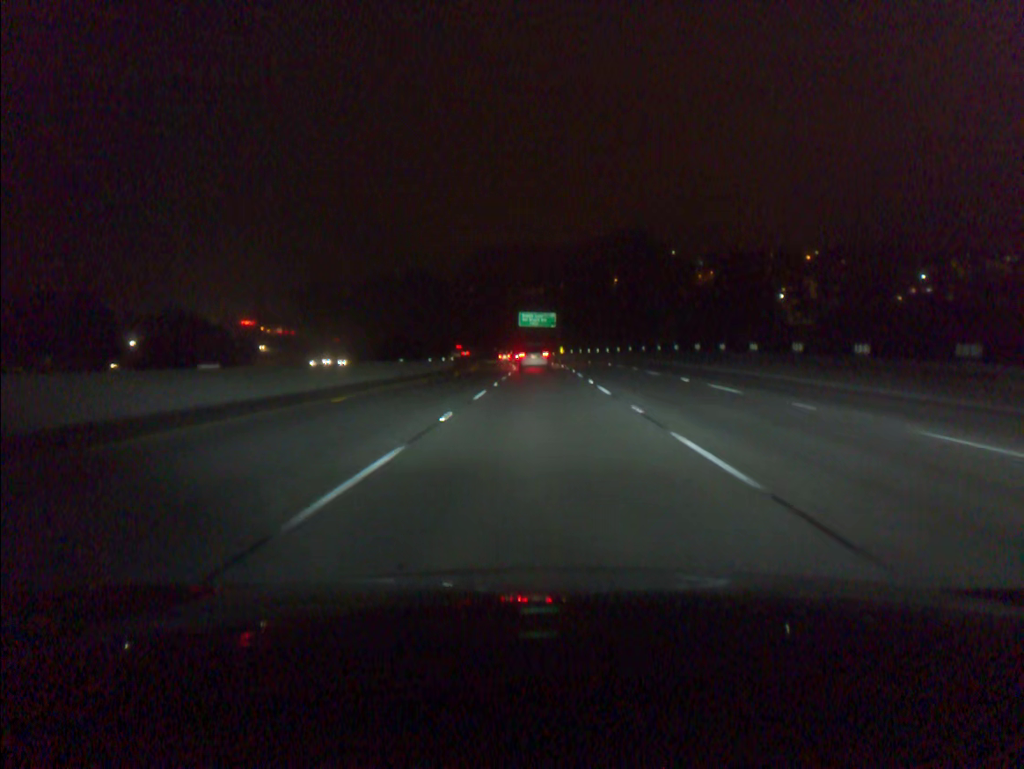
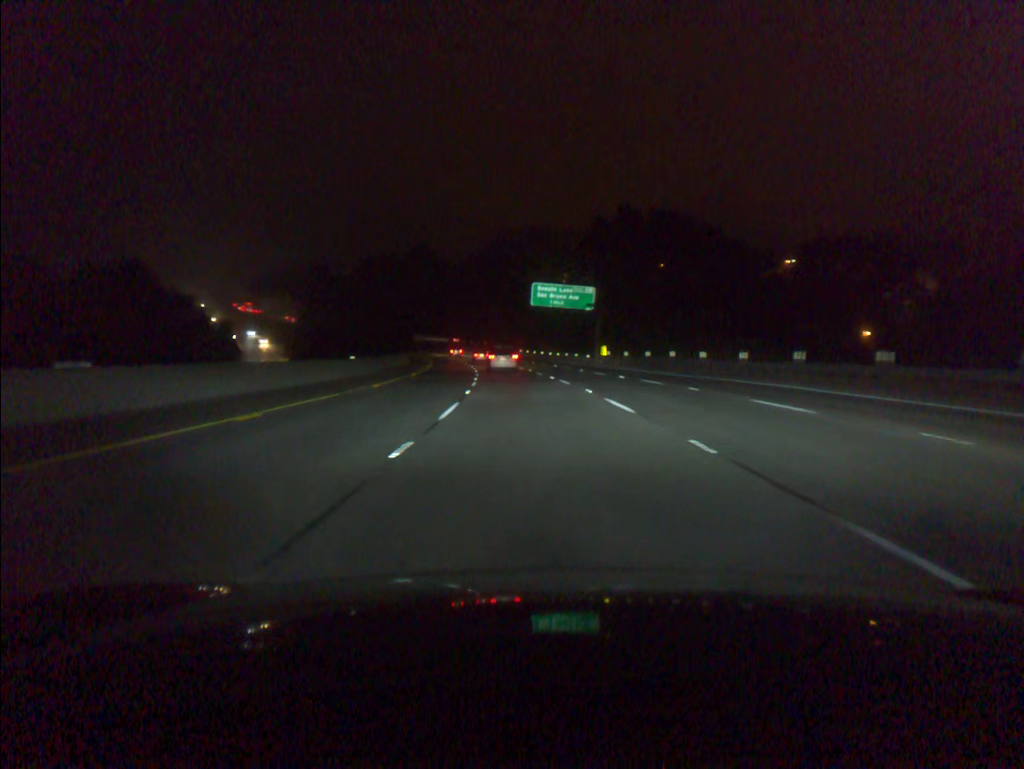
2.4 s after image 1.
(-0.3, +64.4) m; -1°
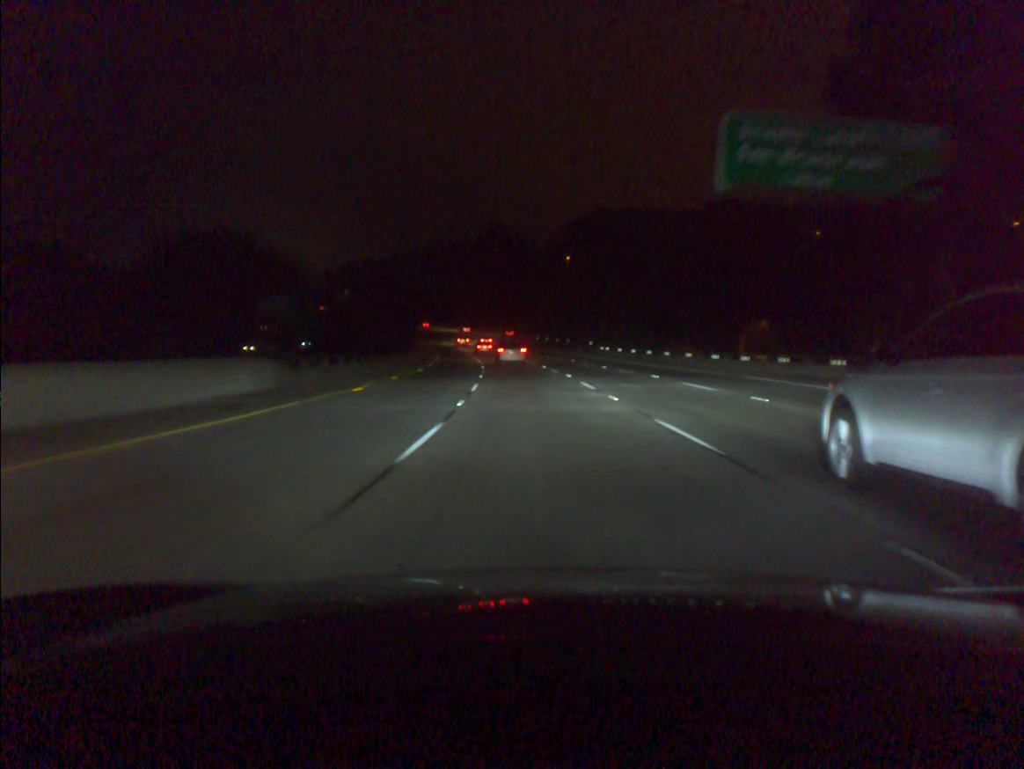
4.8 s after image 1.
(-3.6, +64.0) m; -6°
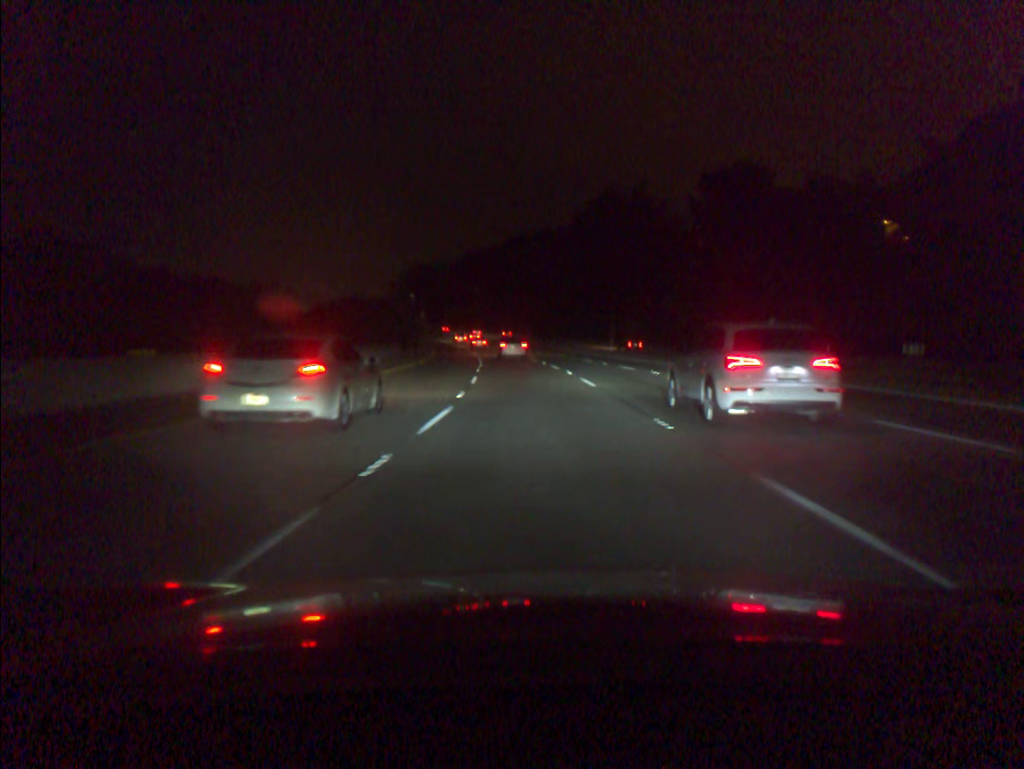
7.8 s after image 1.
(-4.9, +79.9) m; -7°
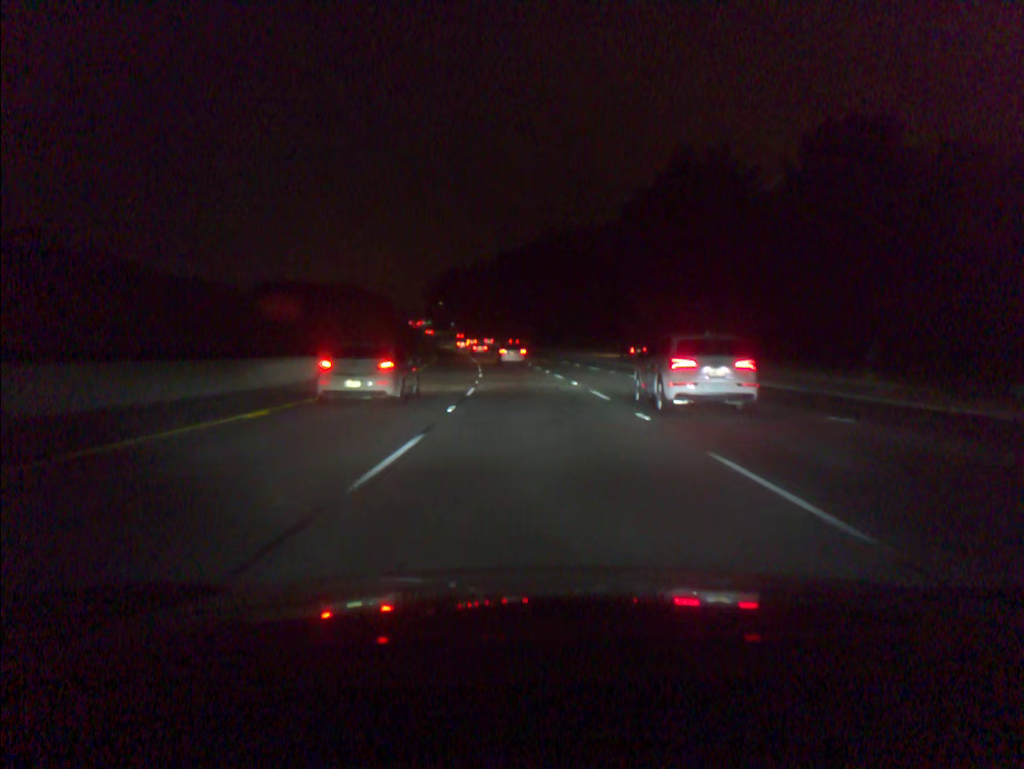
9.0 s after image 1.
(-0.8, +31.9) m; -3°
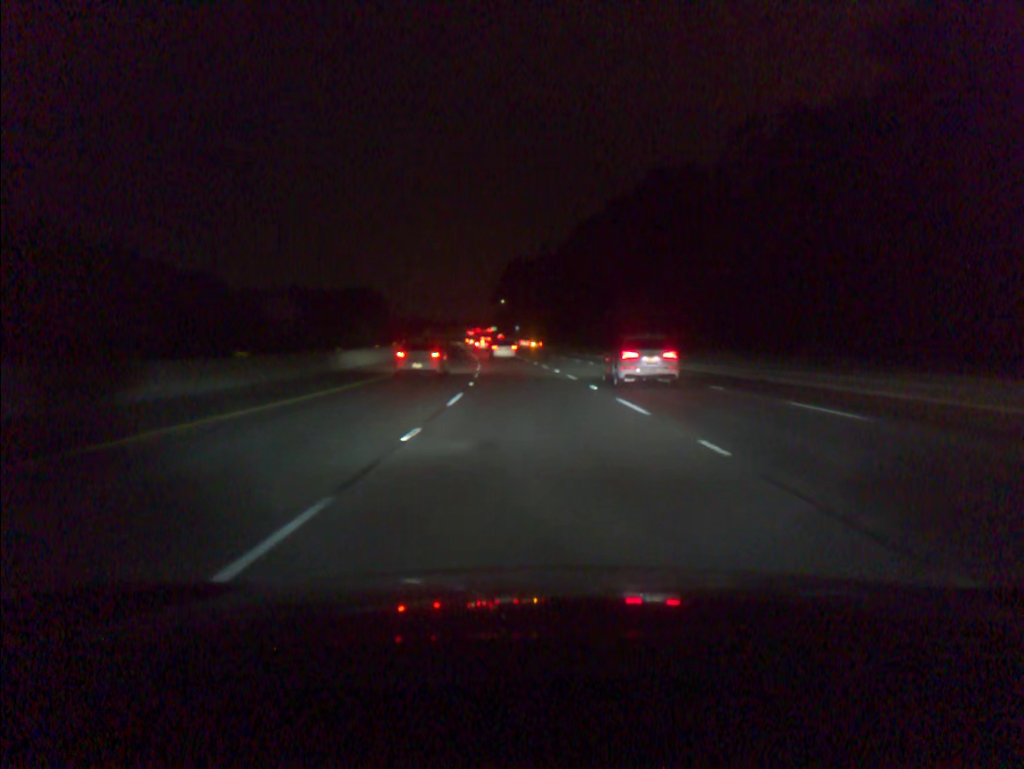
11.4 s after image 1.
(-3.2, +63.7) m; -6°
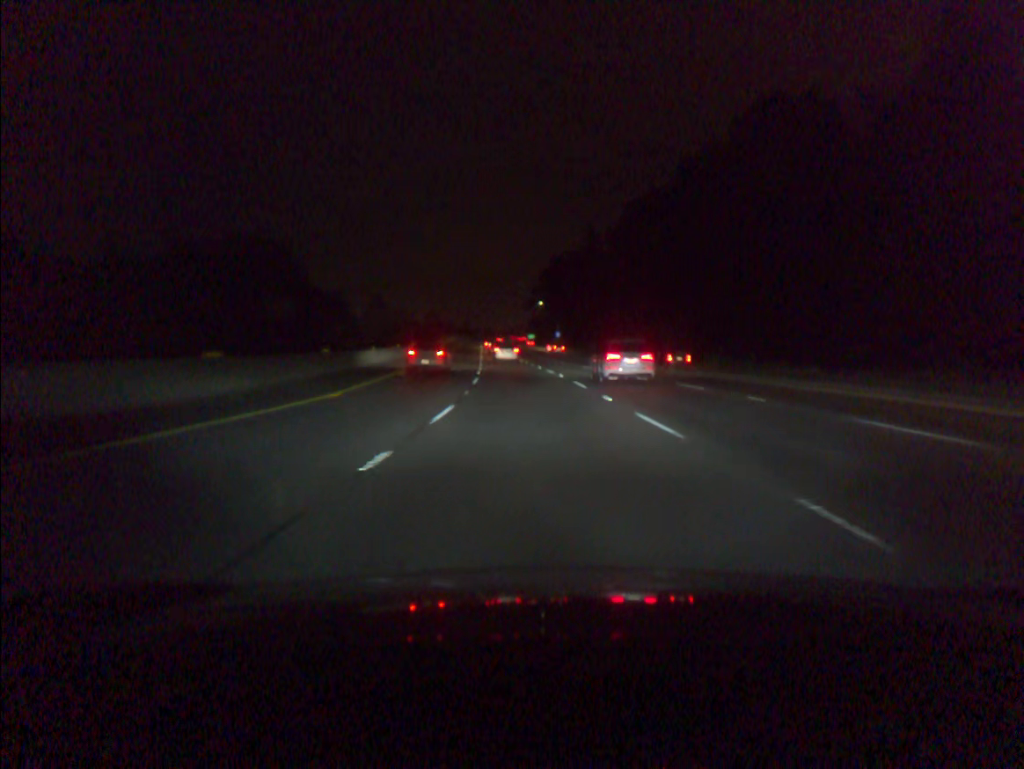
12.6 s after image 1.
(-0.8, +32.2) m; -3°
